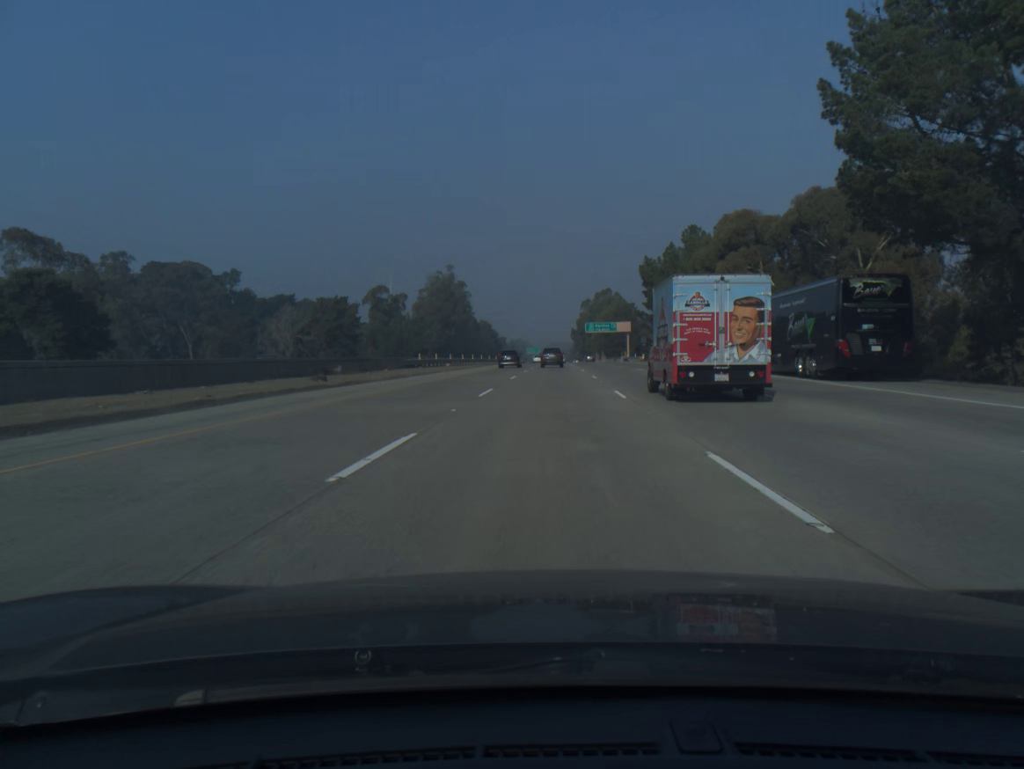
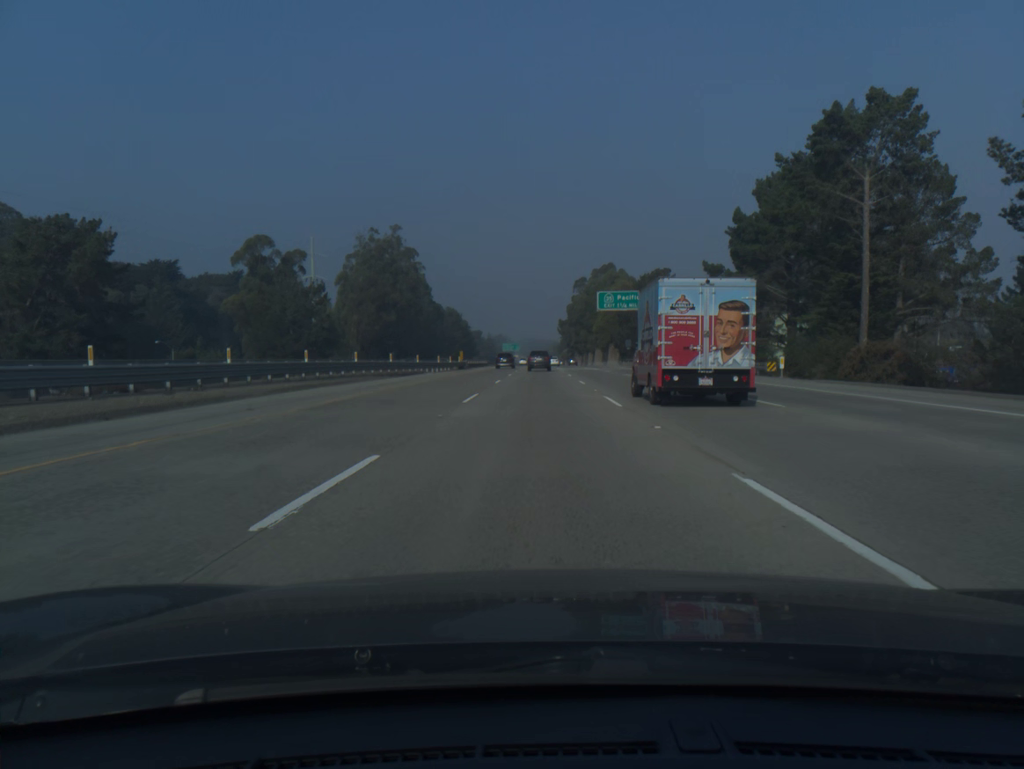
(+1.3, +75.1) m; +1°
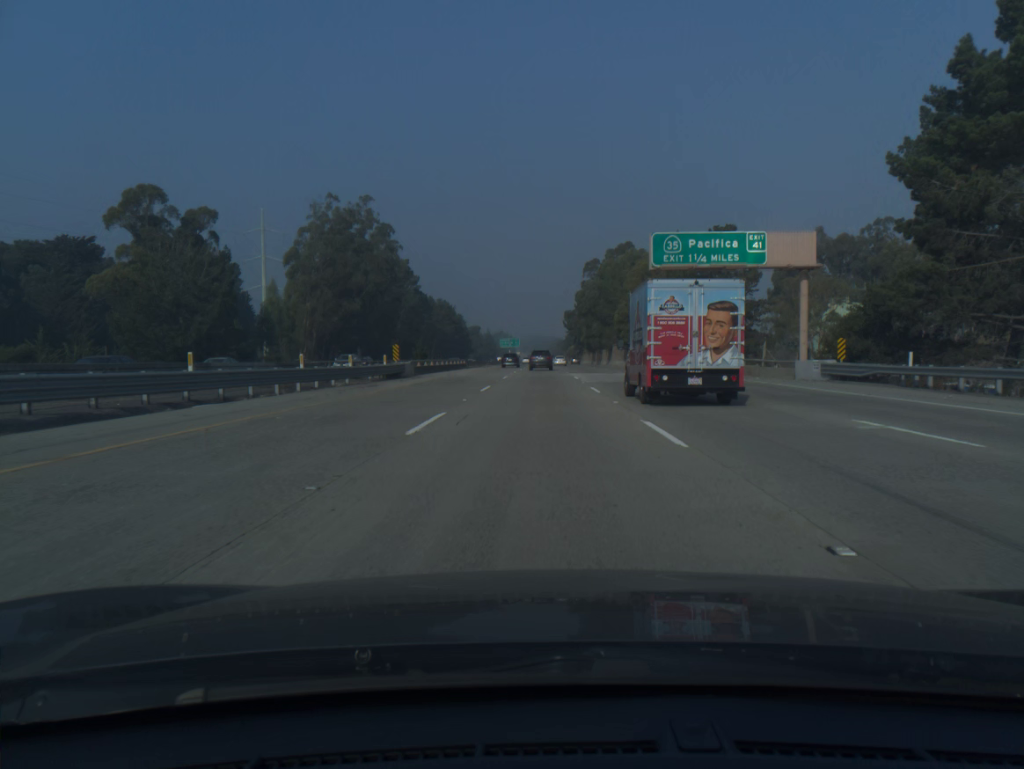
(0.0, +37.4) m; 0°
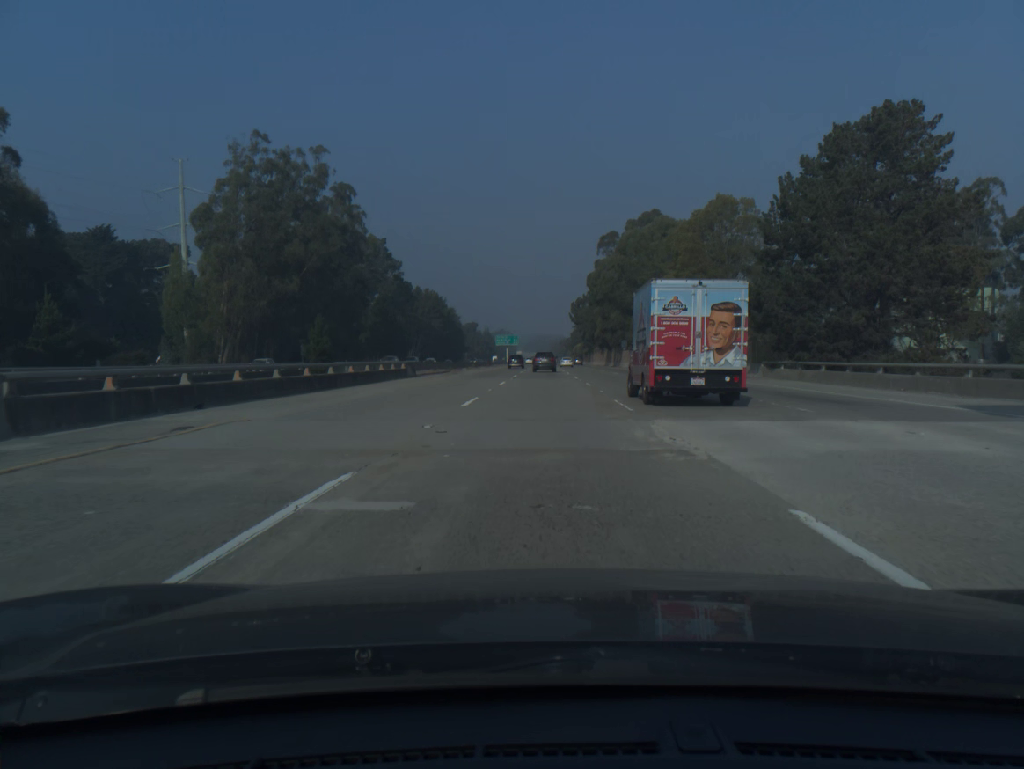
(-0.1, +37.3) m; 0°
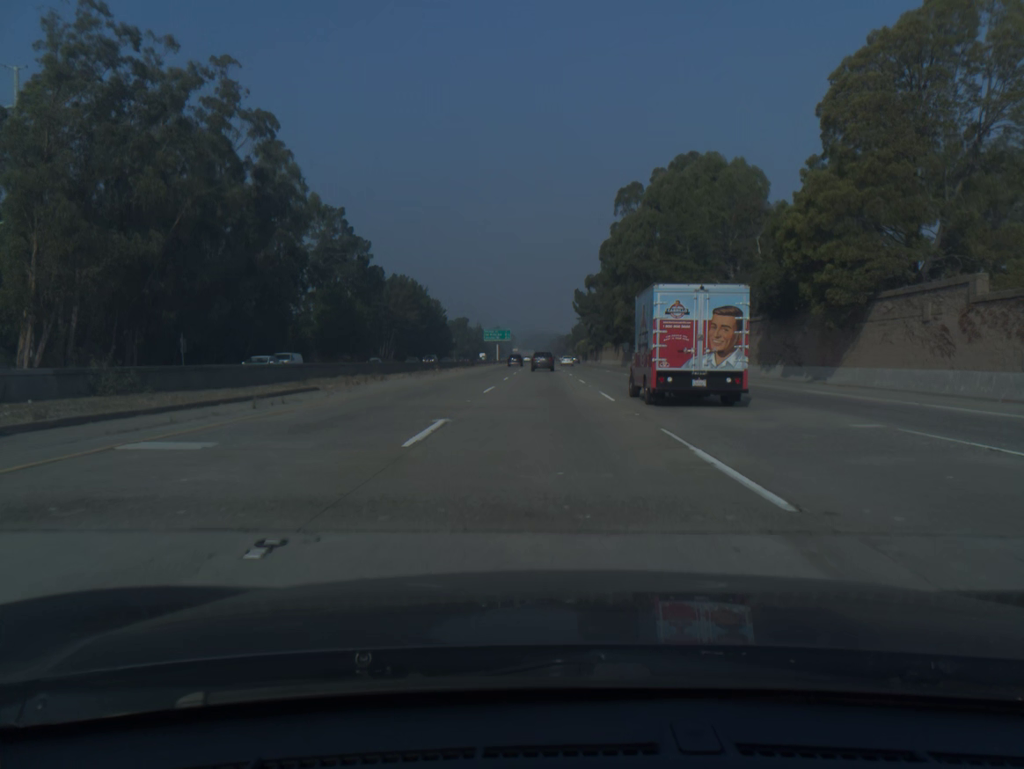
(+0.1, +37.2) m; 0°
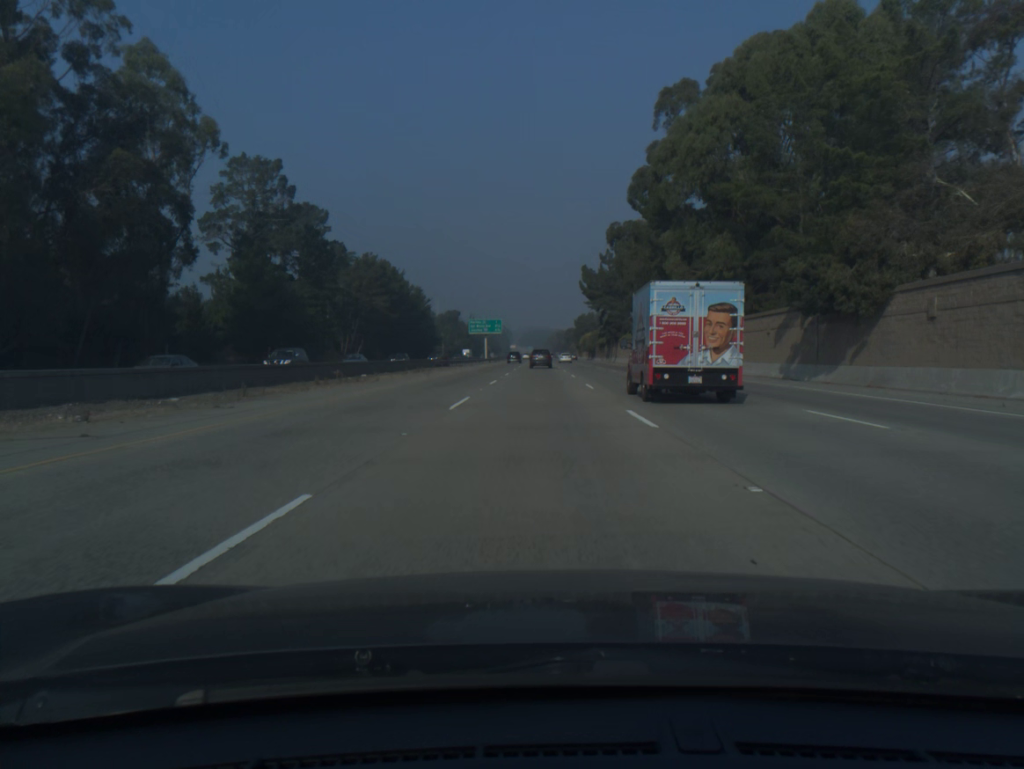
(+0.1, +37.3) m; 0°
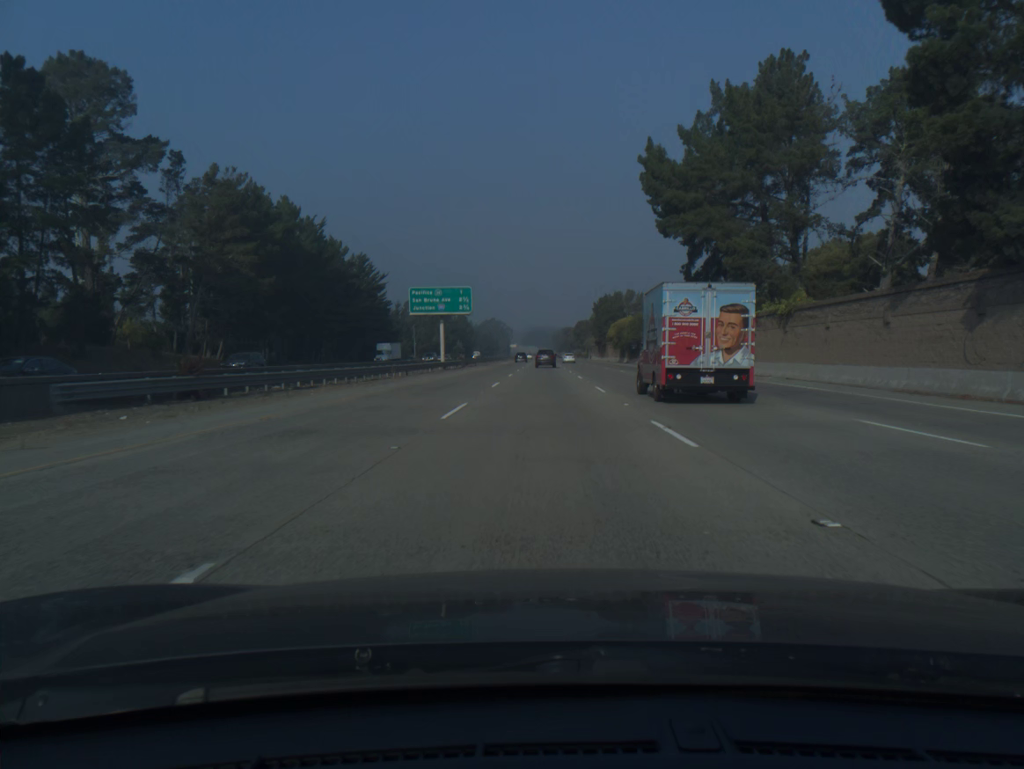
(-0.3, +75.4) m; 0°
